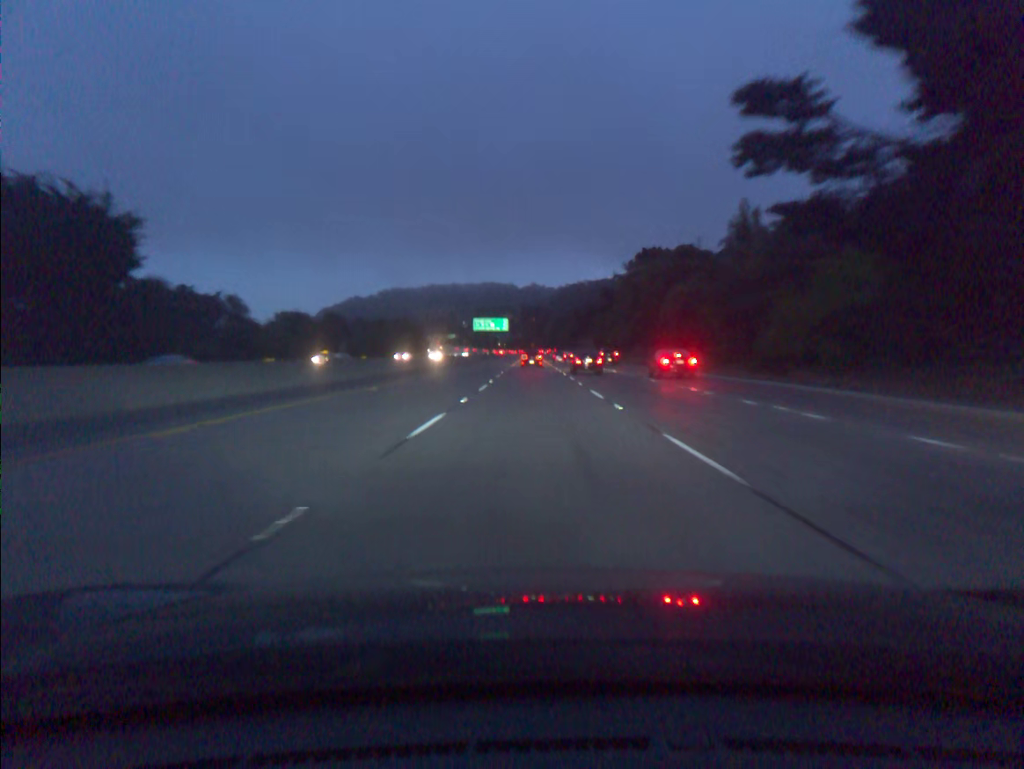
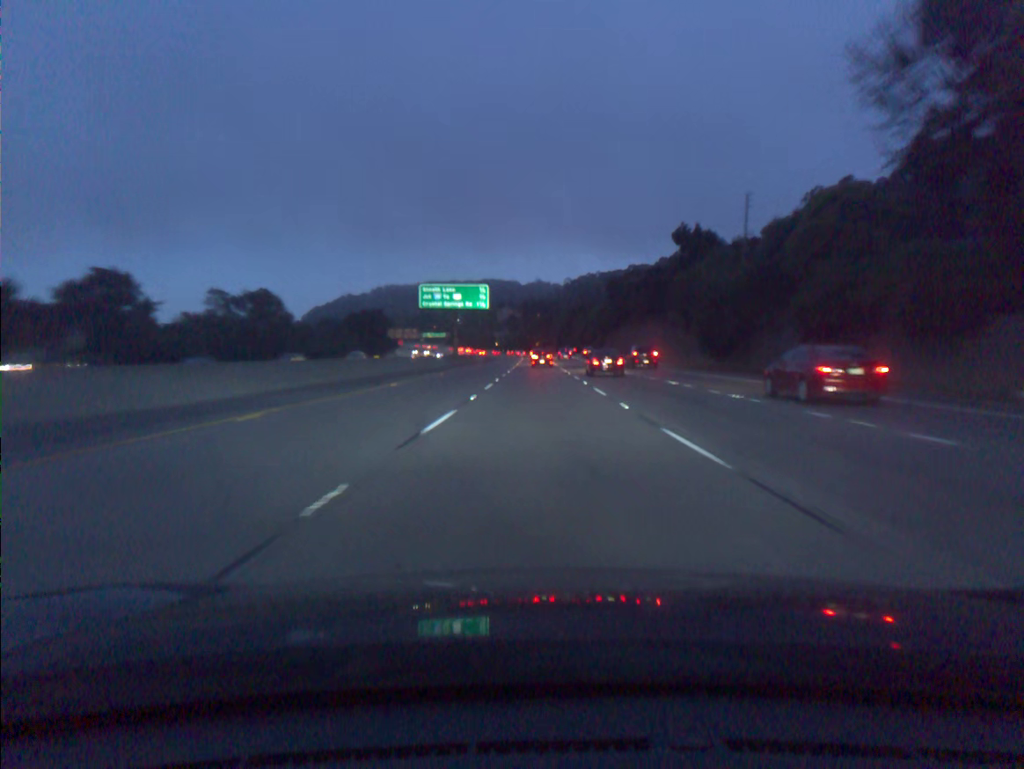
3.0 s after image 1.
(-0.6, +85.1) m; 0°
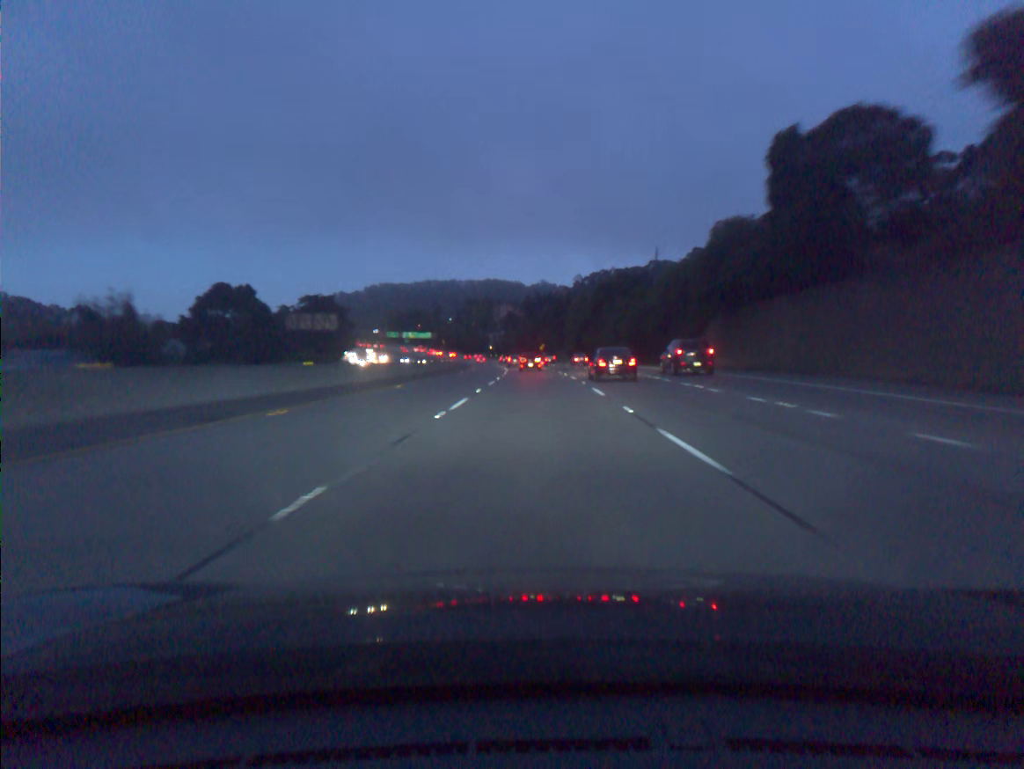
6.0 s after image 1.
(0.0, +85.8) m; 0°
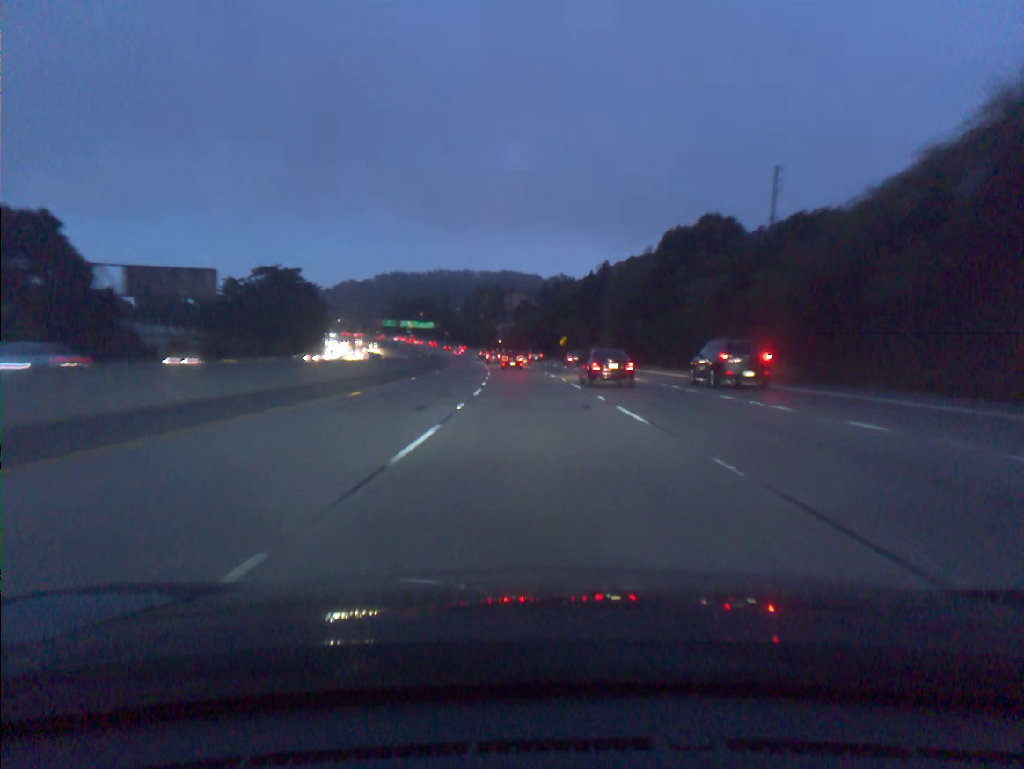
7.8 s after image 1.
(-0.4, +51.3) m; -1°
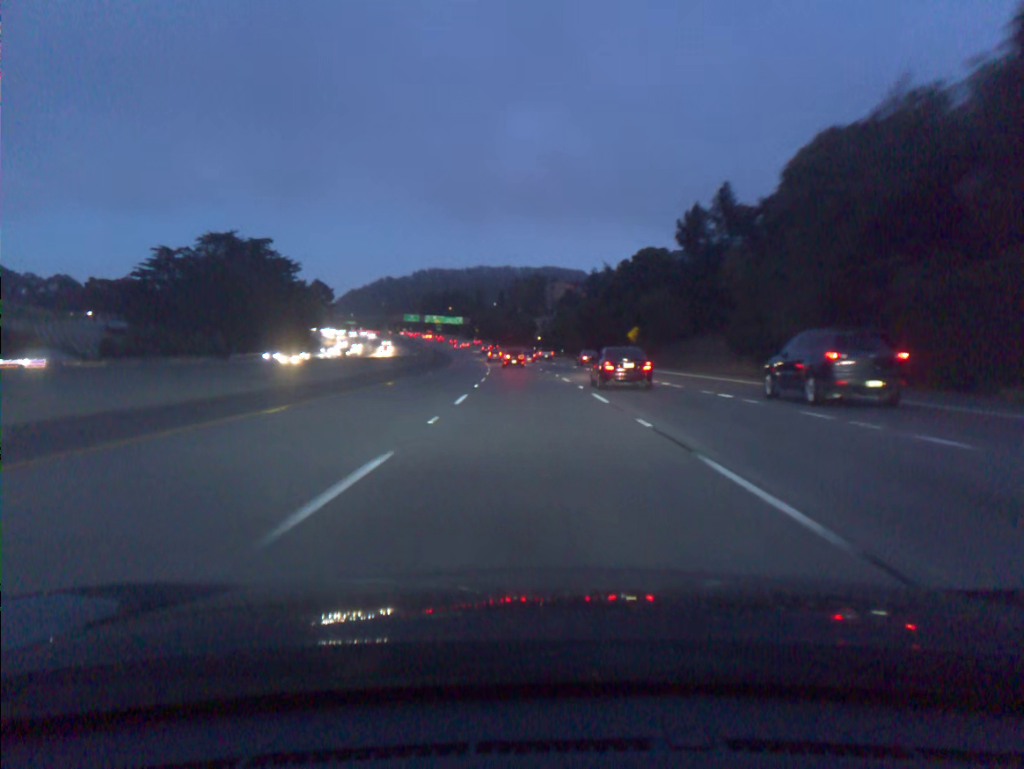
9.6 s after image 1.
(-1.3, +51.4) m; -3°
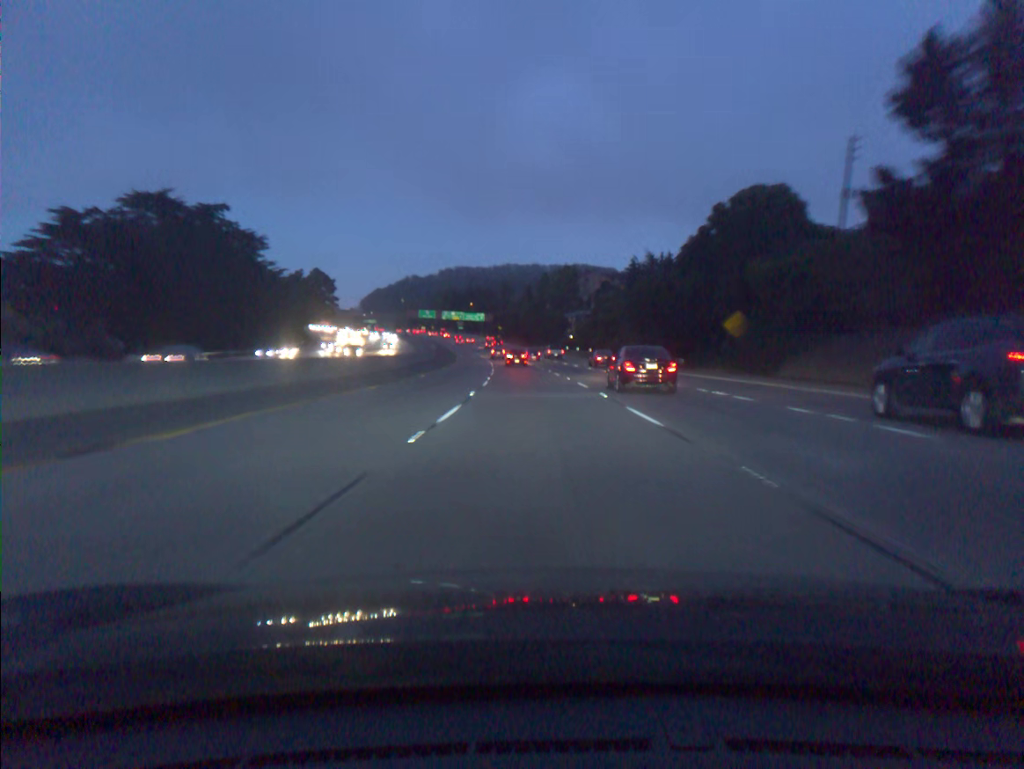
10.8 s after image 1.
(-0.7, +34.4) m; -2°
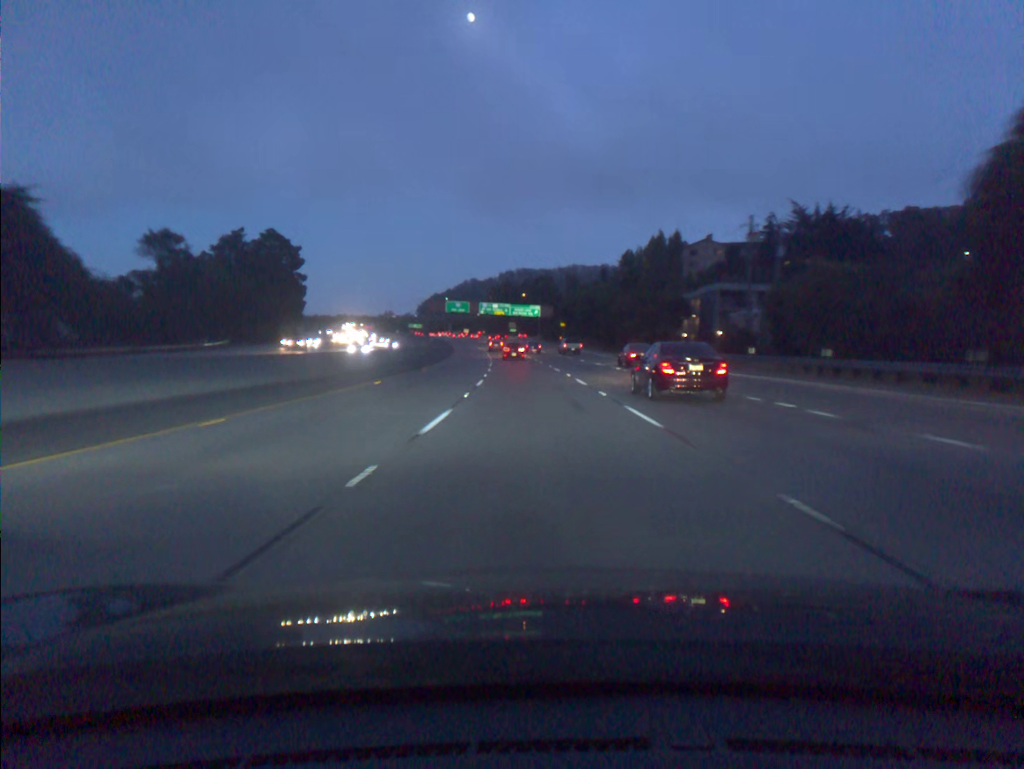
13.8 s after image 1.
(-3.2, +86.1) m; -5°
